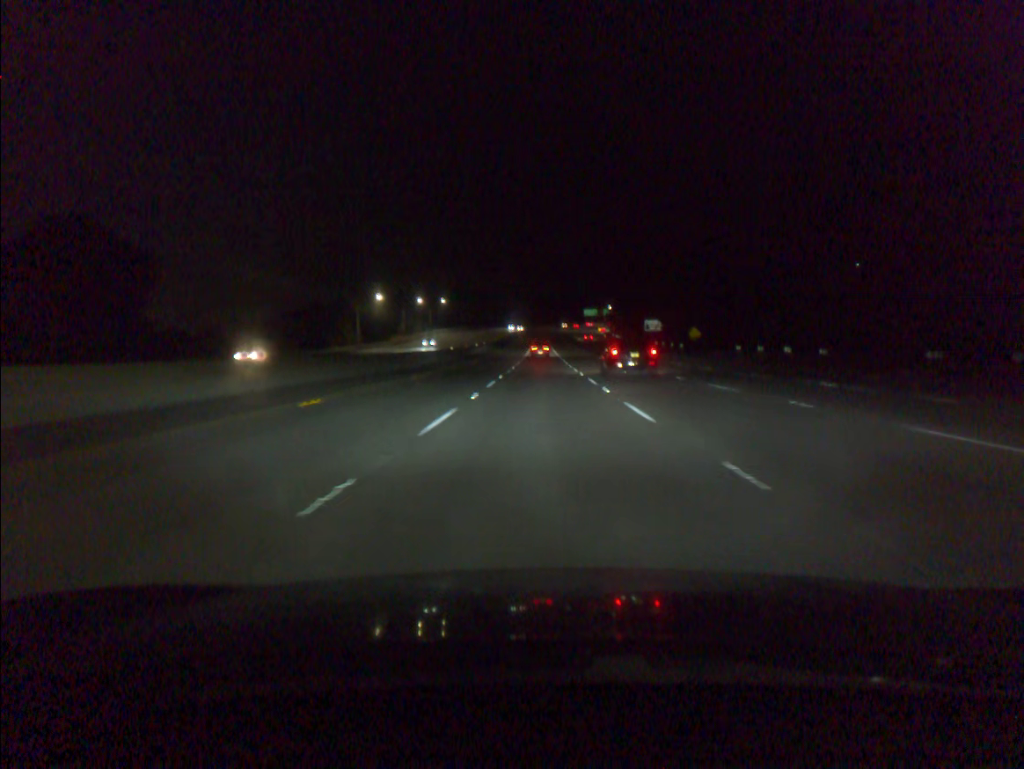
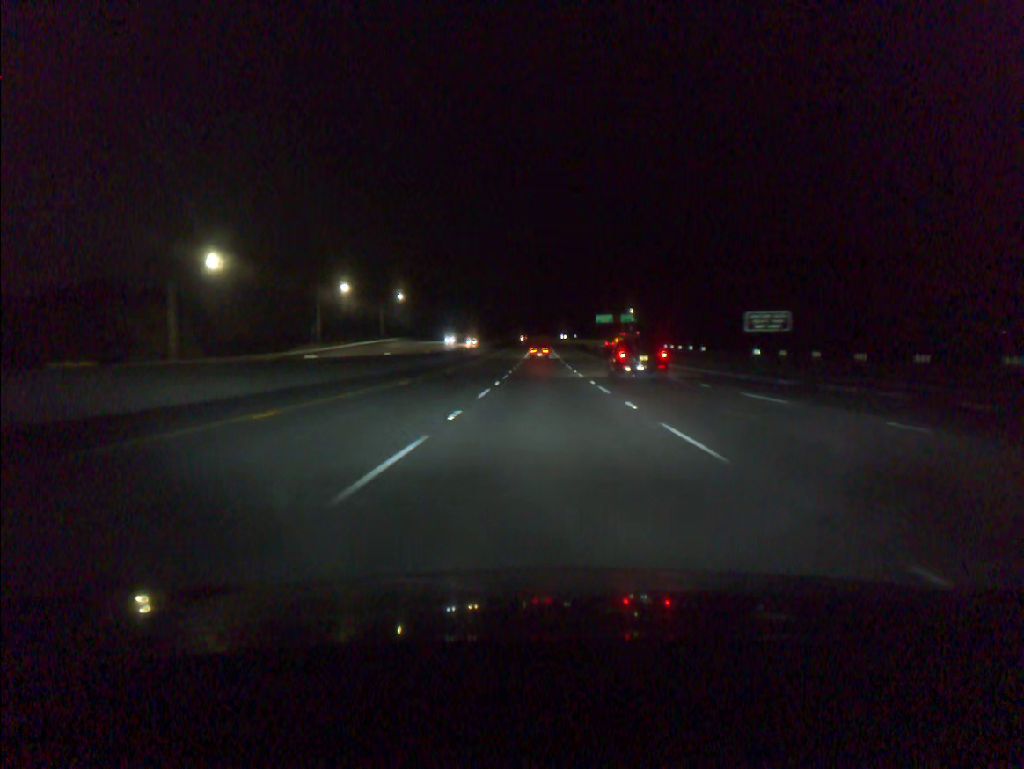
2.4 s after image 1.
(+0.1, +76.1) m; 0°
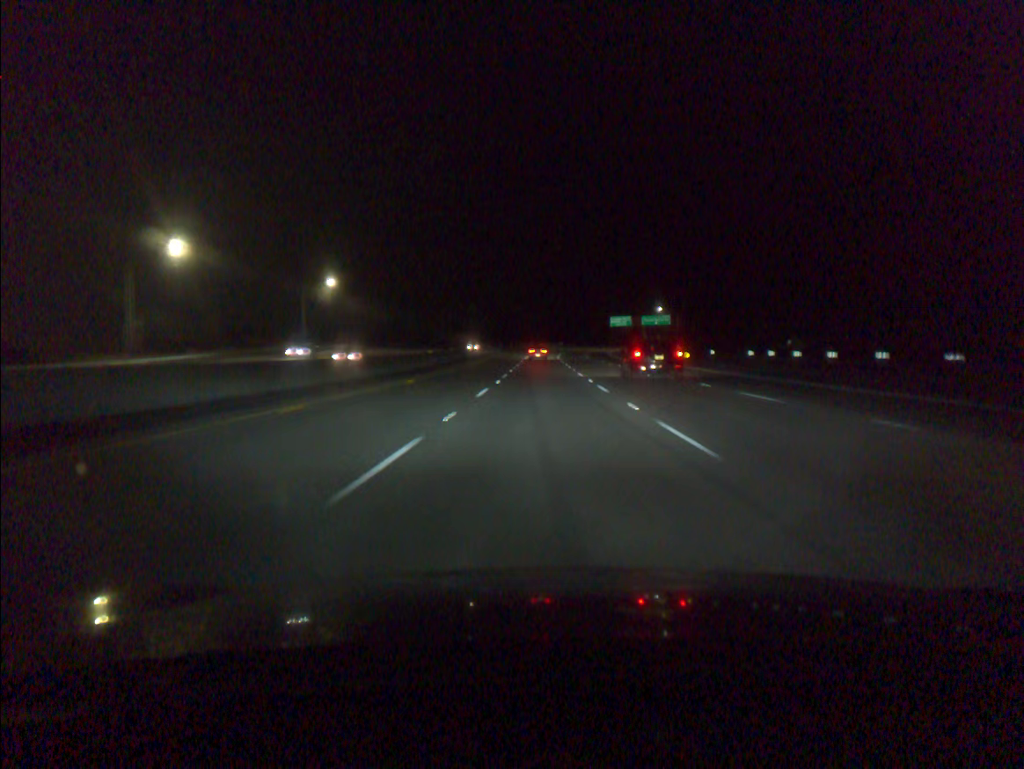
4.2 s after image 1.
(0.0, +56.7) m; 0°
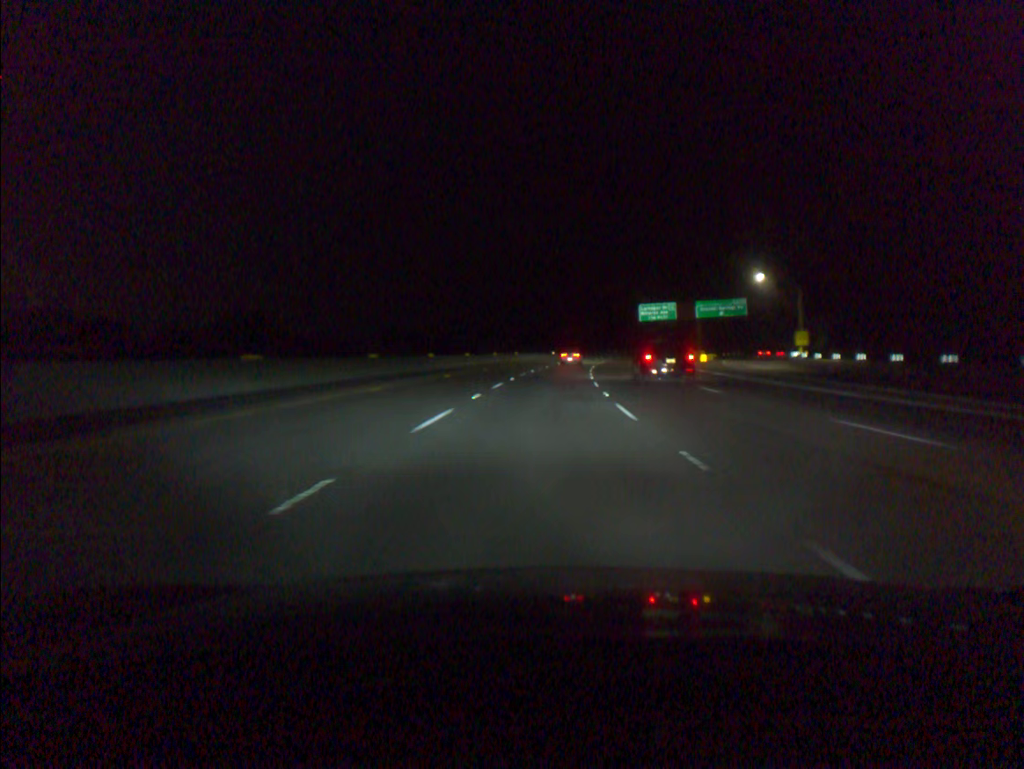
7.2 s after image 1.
(+0.4, +94.1) m; +2°
